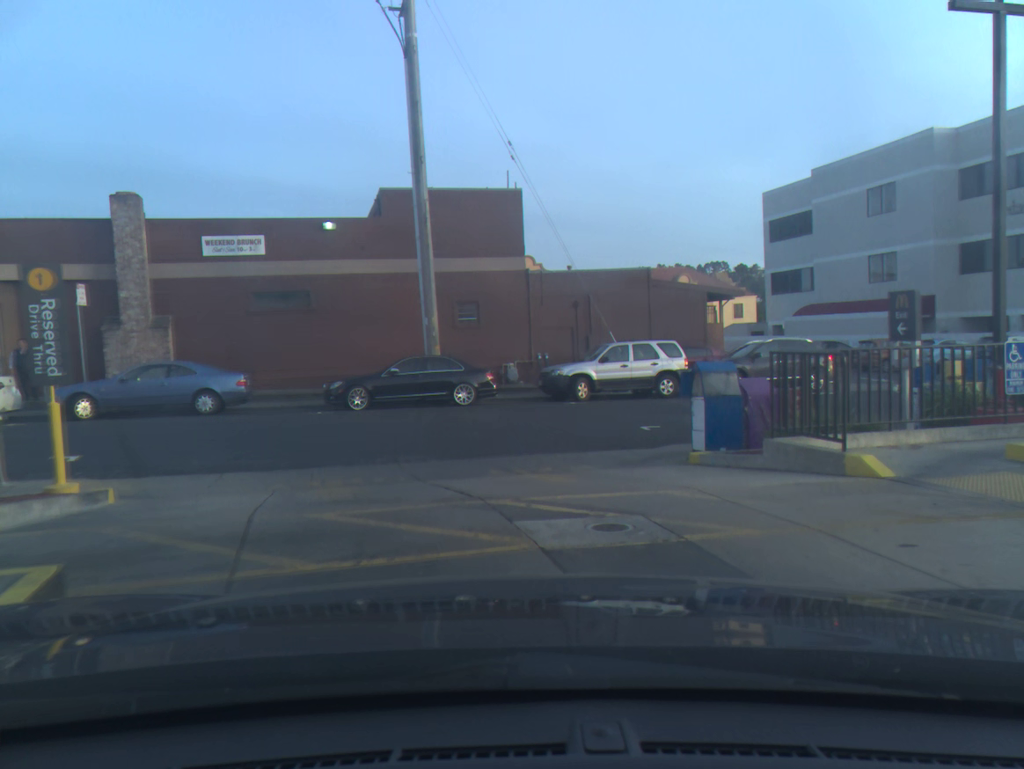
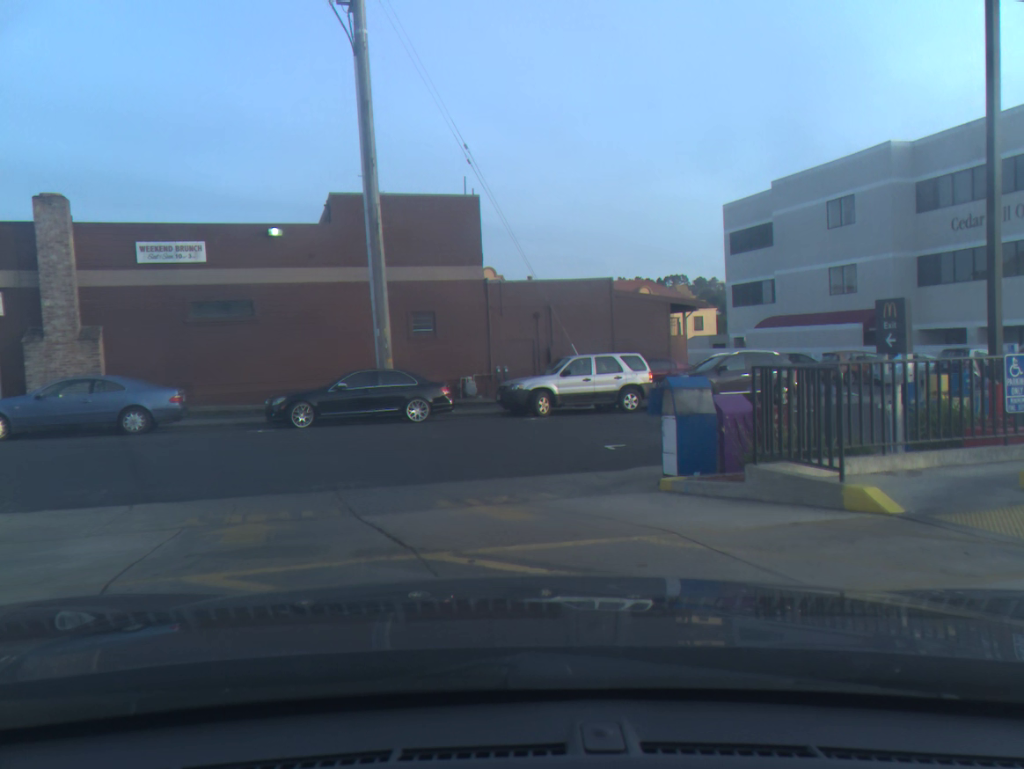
(-0.1, +1.1) m; -5°
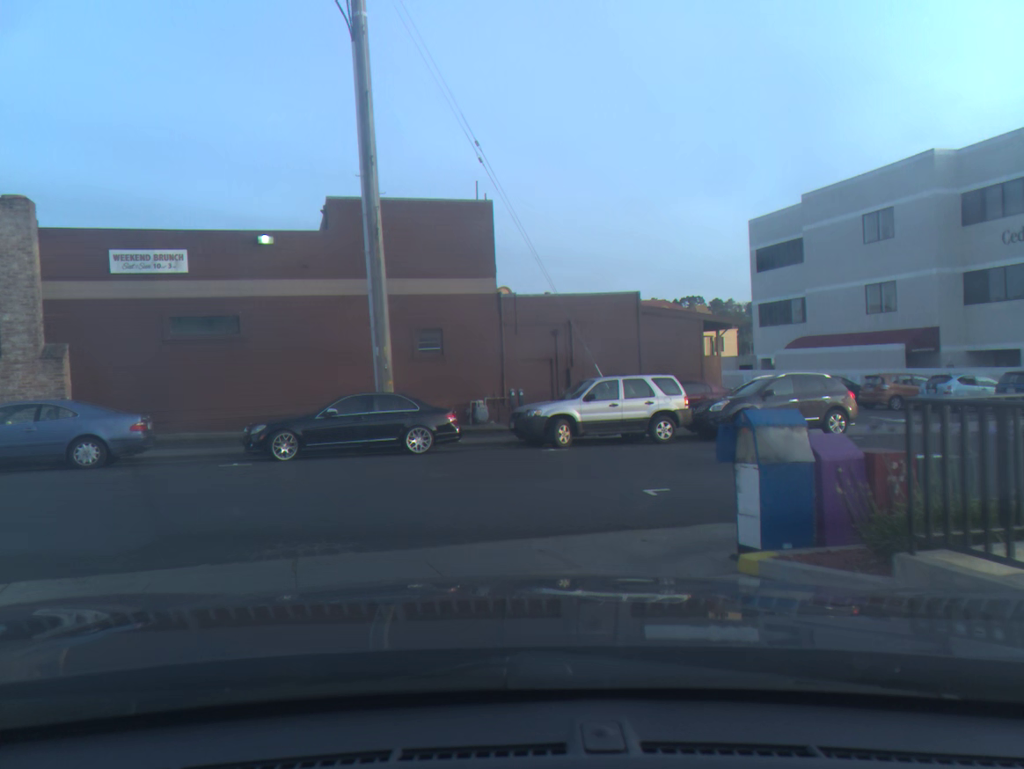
(0.0, +2.6) m; -1°
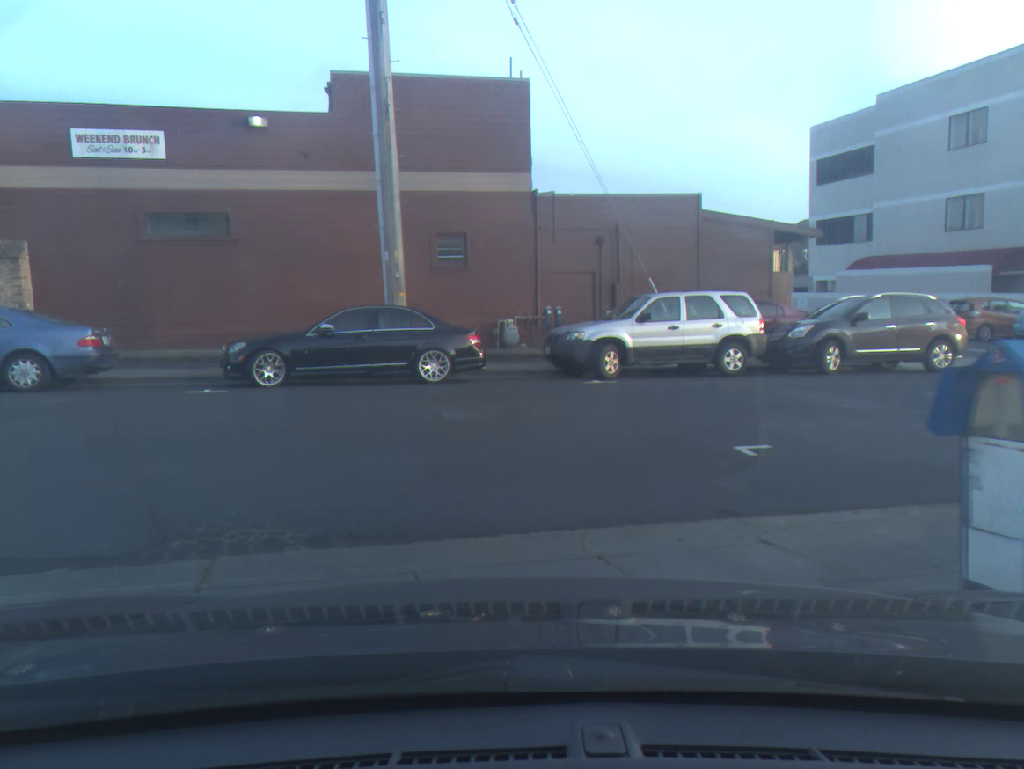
(0.0, +3.1) m; -2°
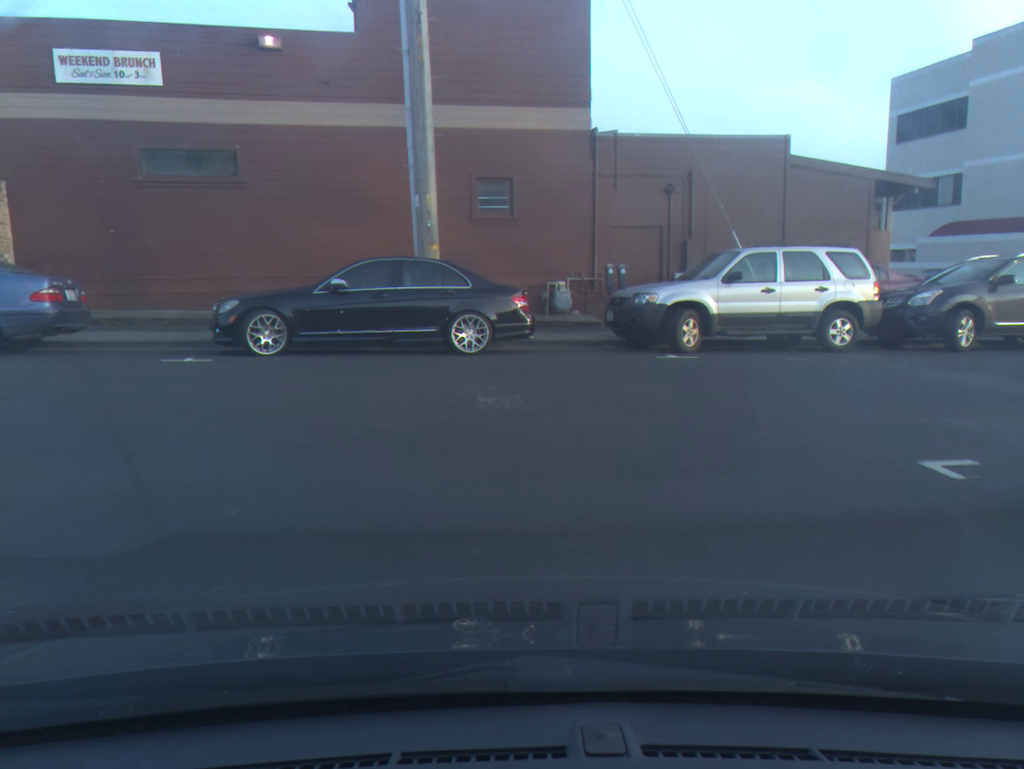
(0.0, +2.8) m; +1°
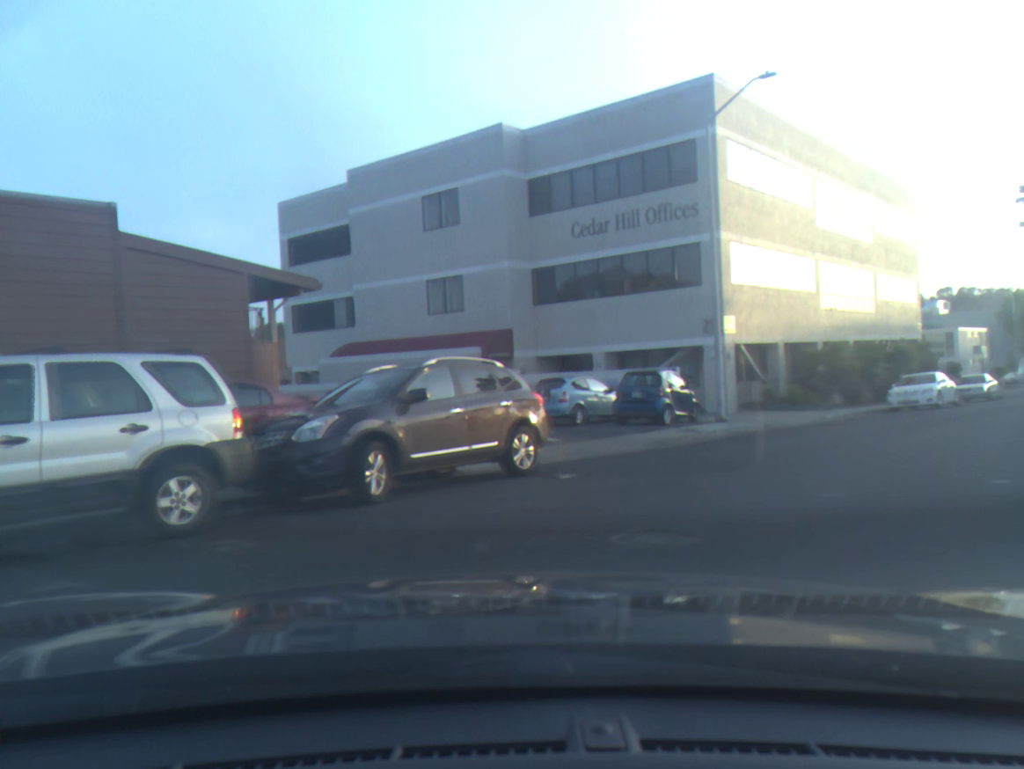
(+2.8, +5.0) m; +52°
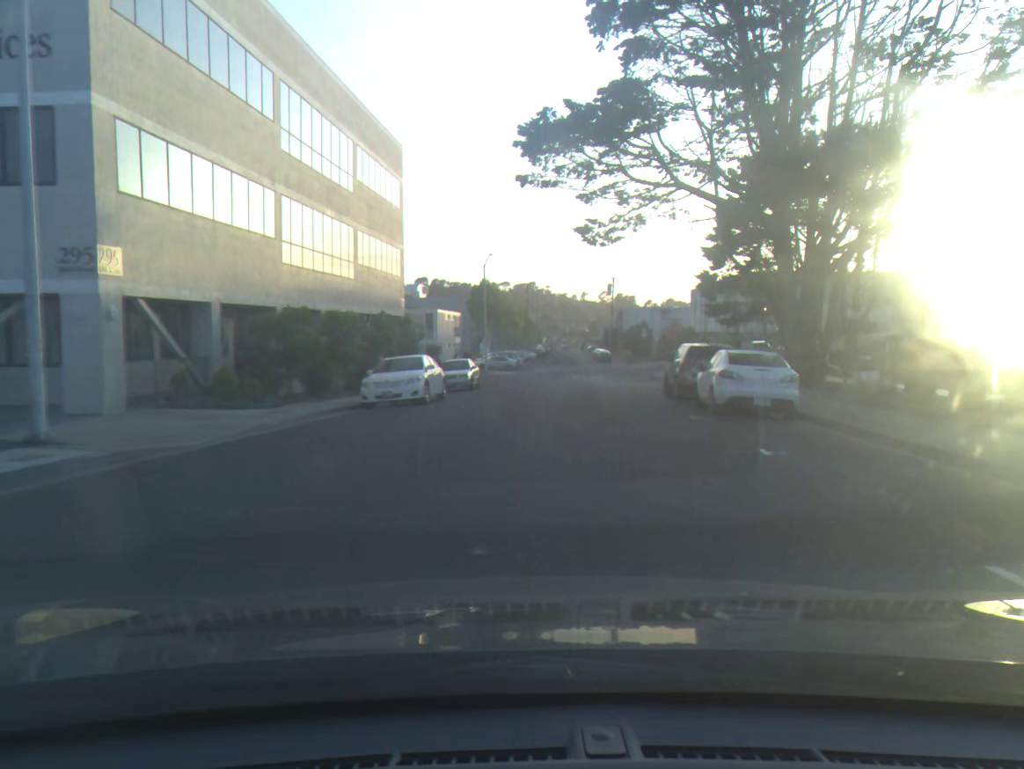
(+2.6, +10.8) m; +27°
